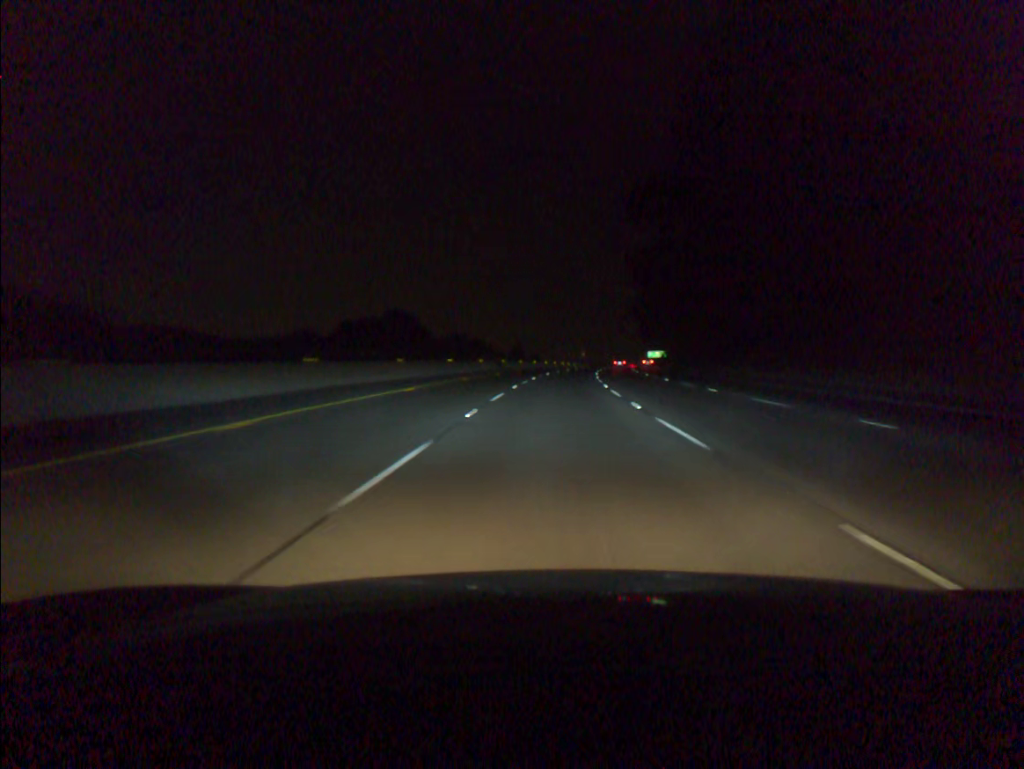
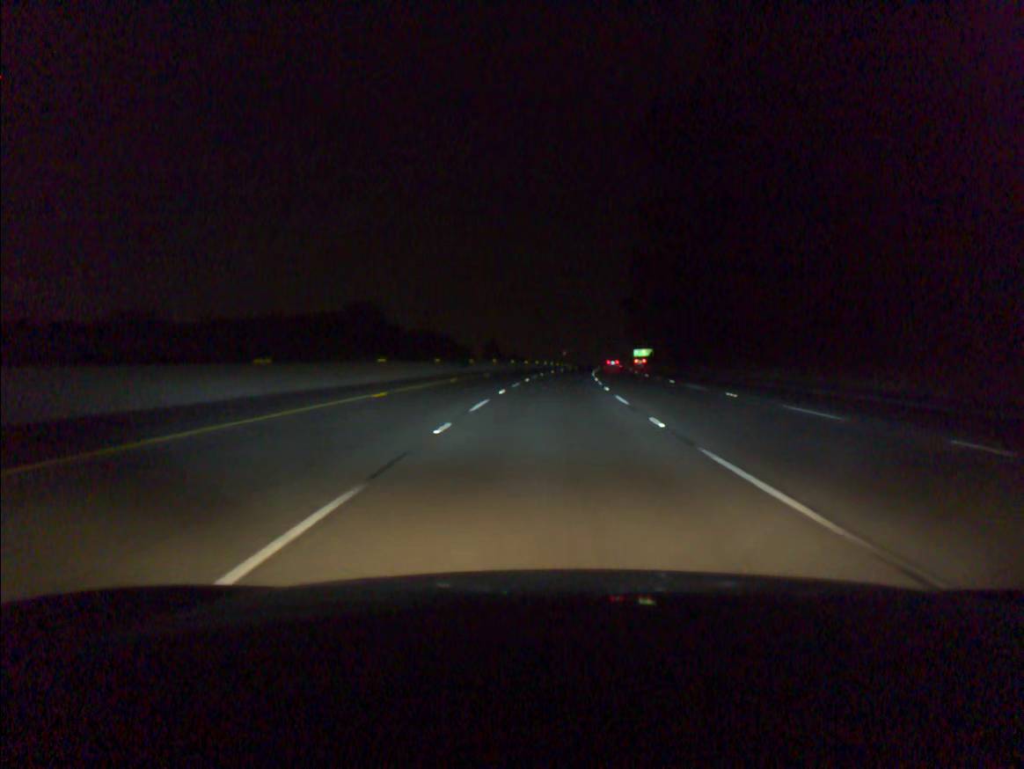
(+0.2, +18.3) m; +1°
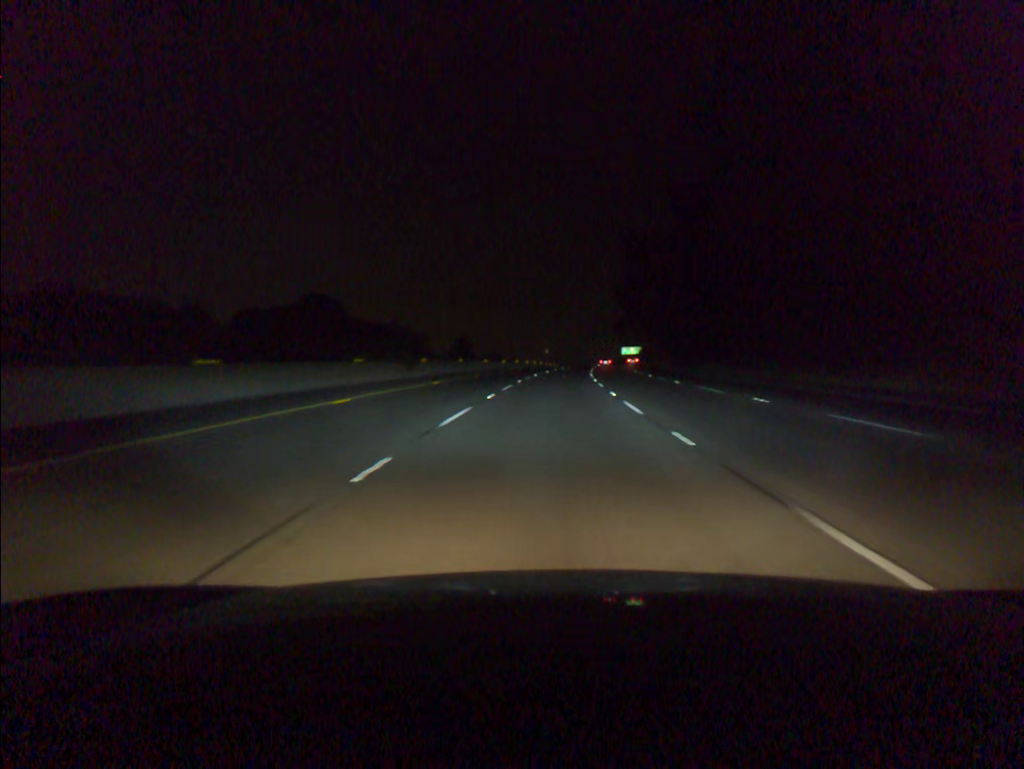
(+0.2, +18.3) m; +1°
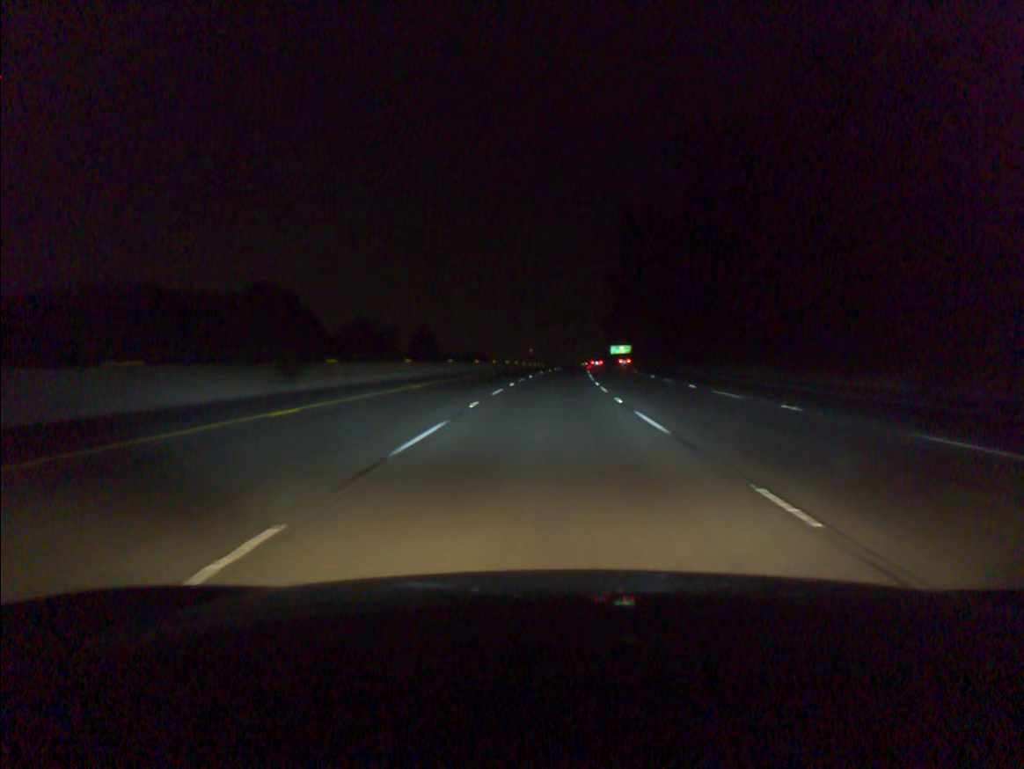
(+0.2, +18.4) m; +1°
